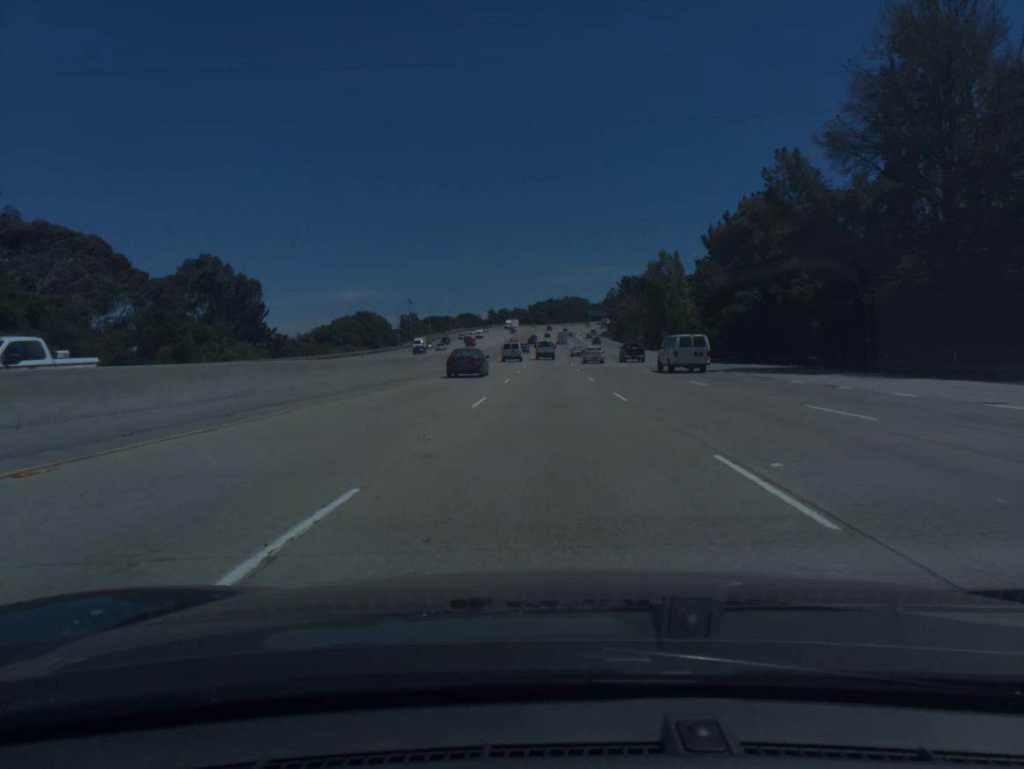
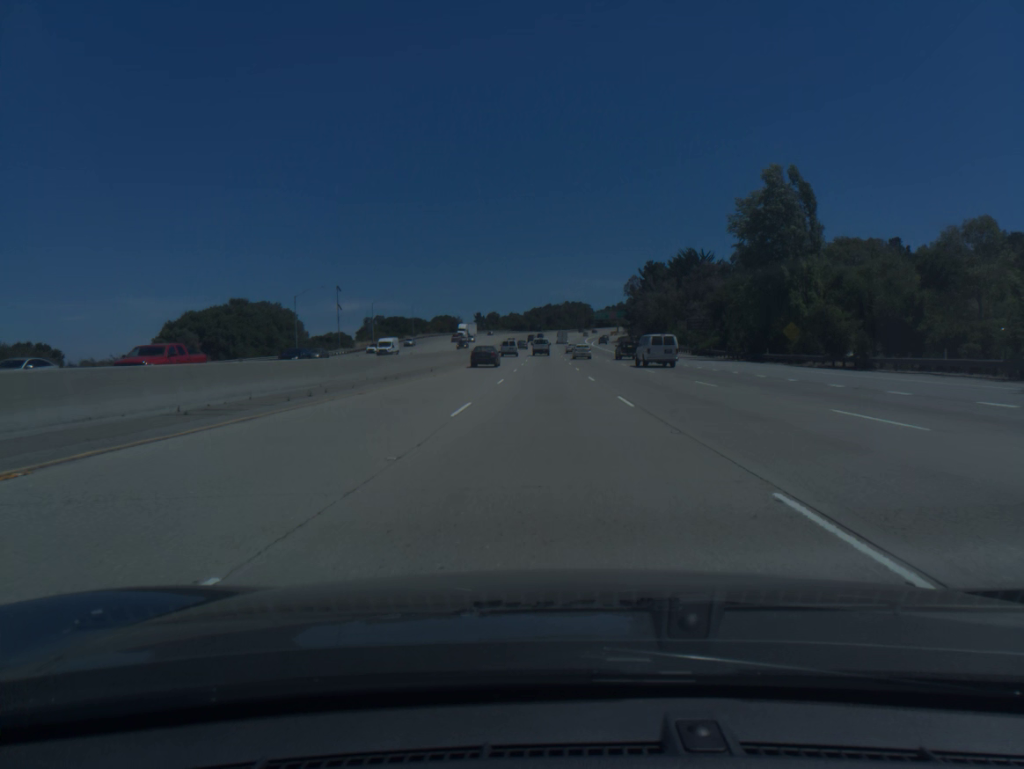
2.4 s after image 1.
(+0.3, +73.4) m; 0°
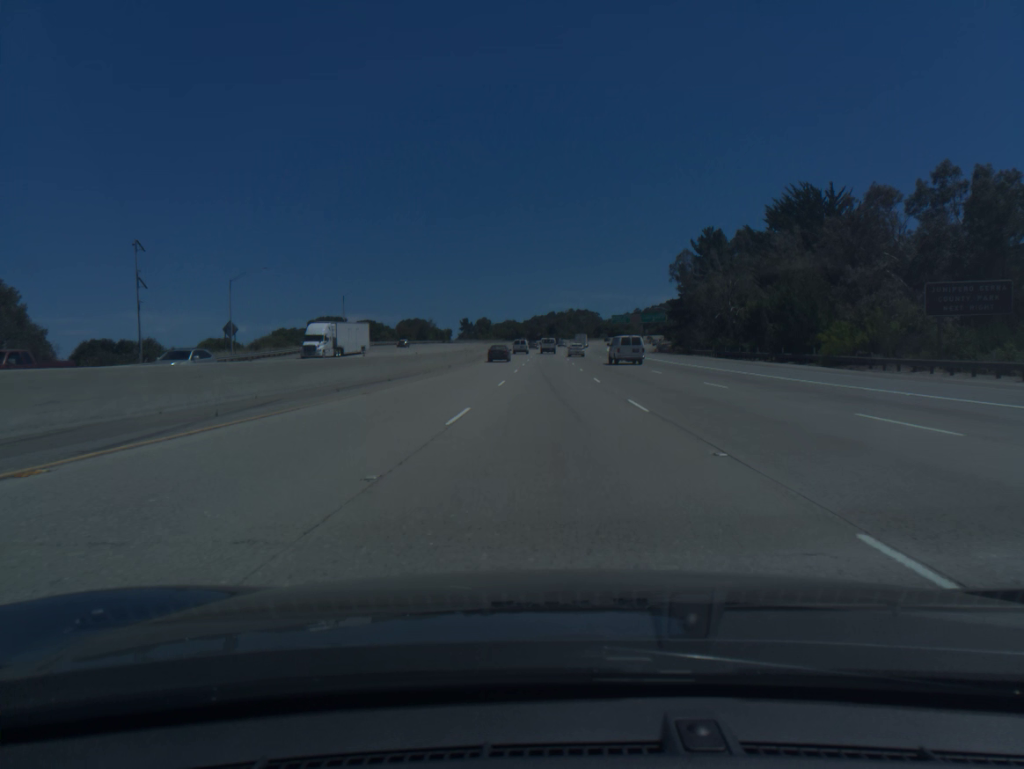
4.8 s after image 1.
(-0.1, +72.8) m; 0°
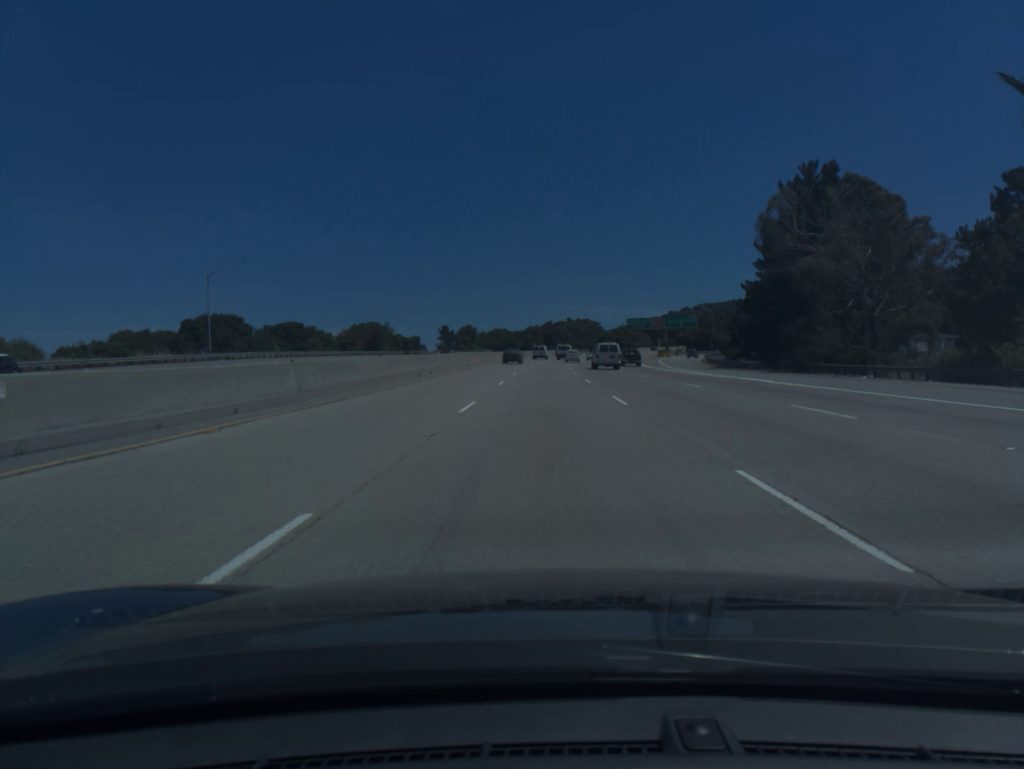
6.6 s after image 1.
(+0.1, +54.0) m; 0°
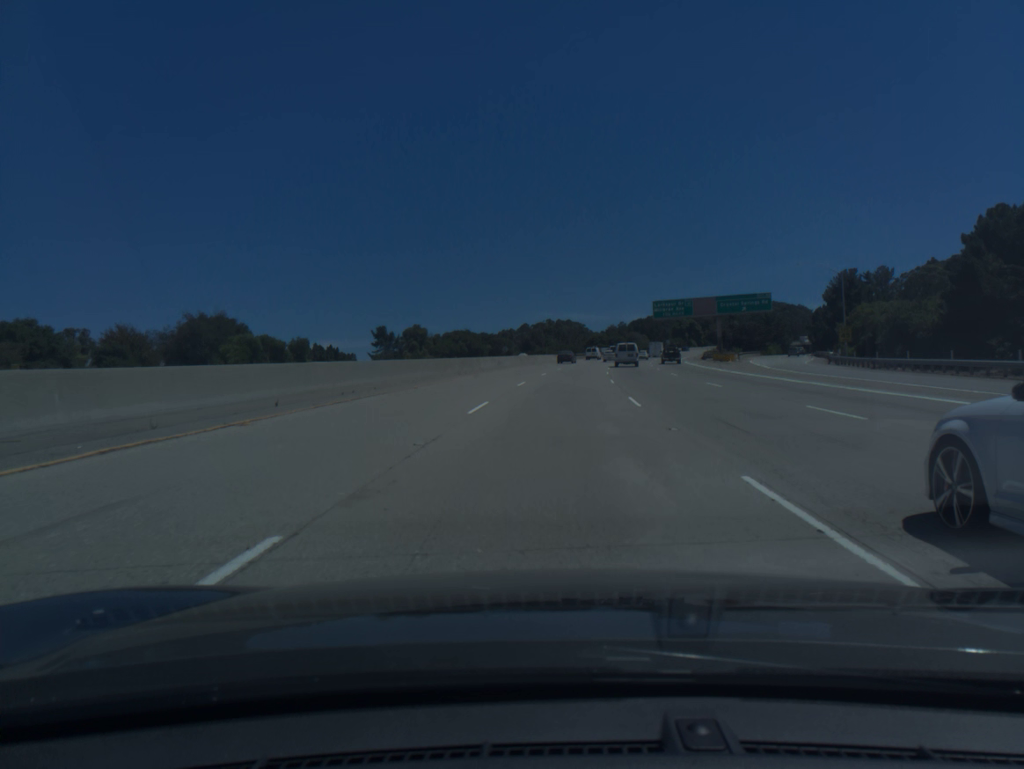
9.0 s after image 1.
(+0.2, +71.5) m; +1°
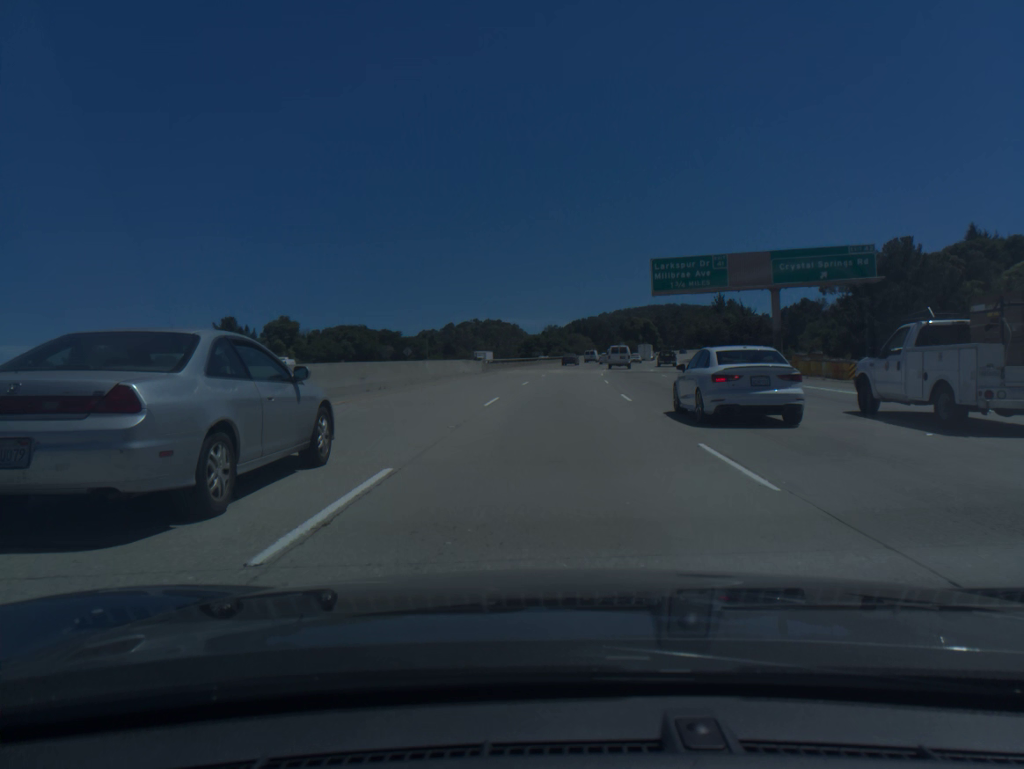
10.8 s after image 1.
(+2.1, +53.6) m; +5°
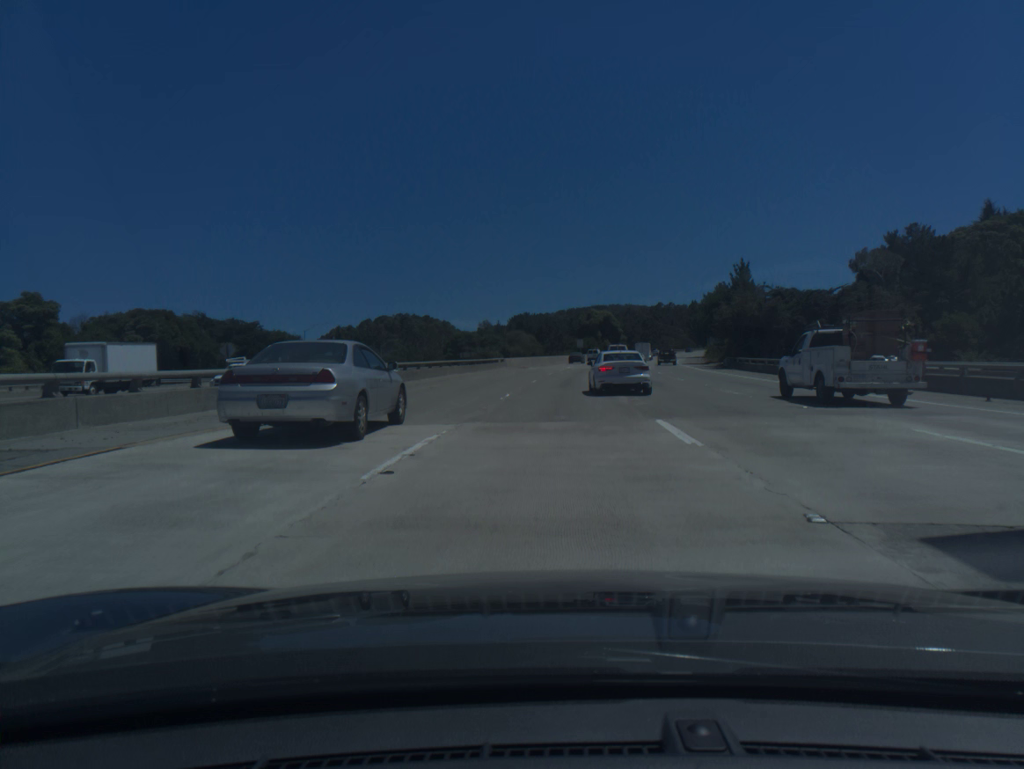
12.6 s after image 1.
(+2.1, +53.7) m; +4°
